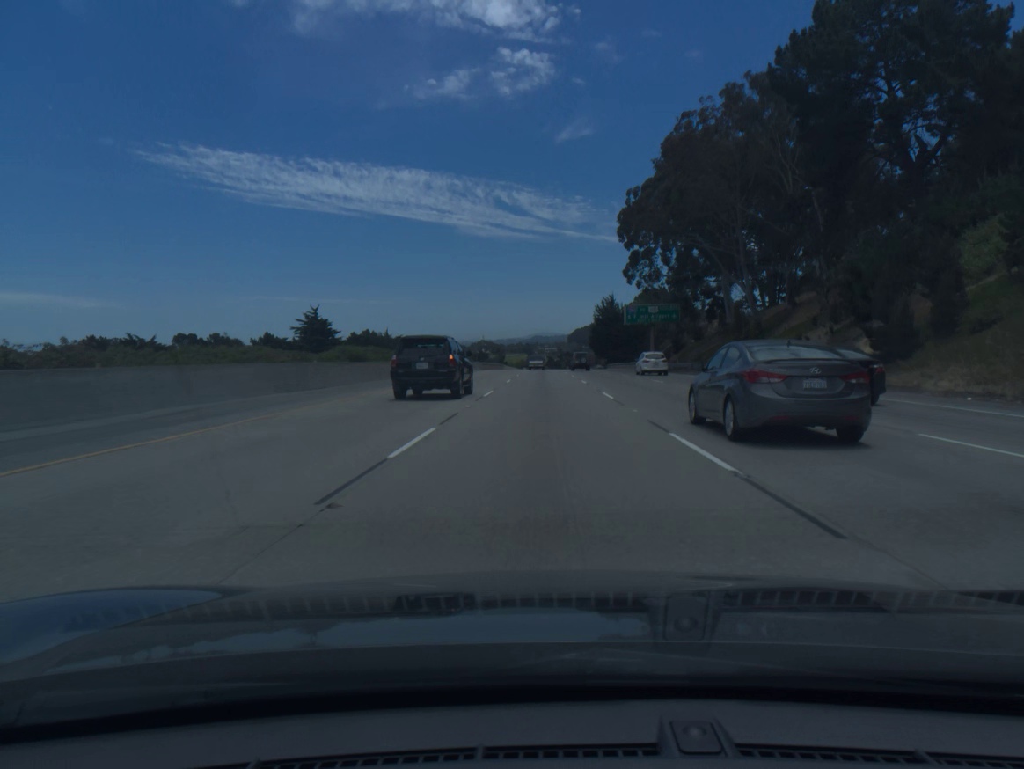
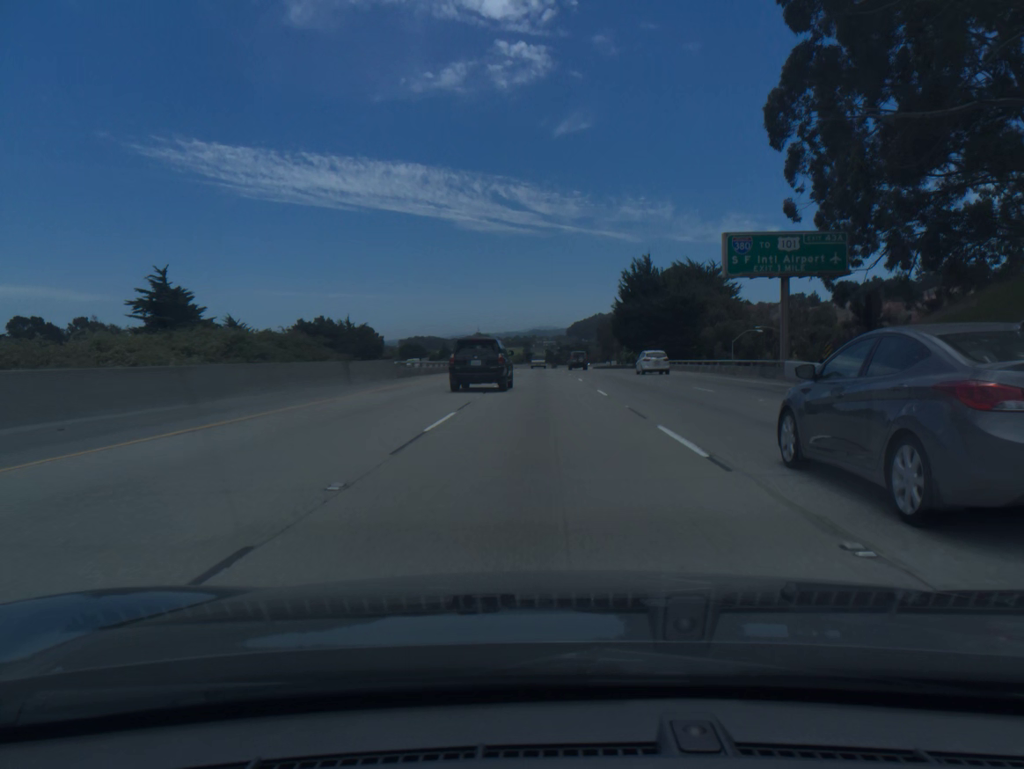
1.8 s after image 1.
(+0.3, +55.4) m; 0°
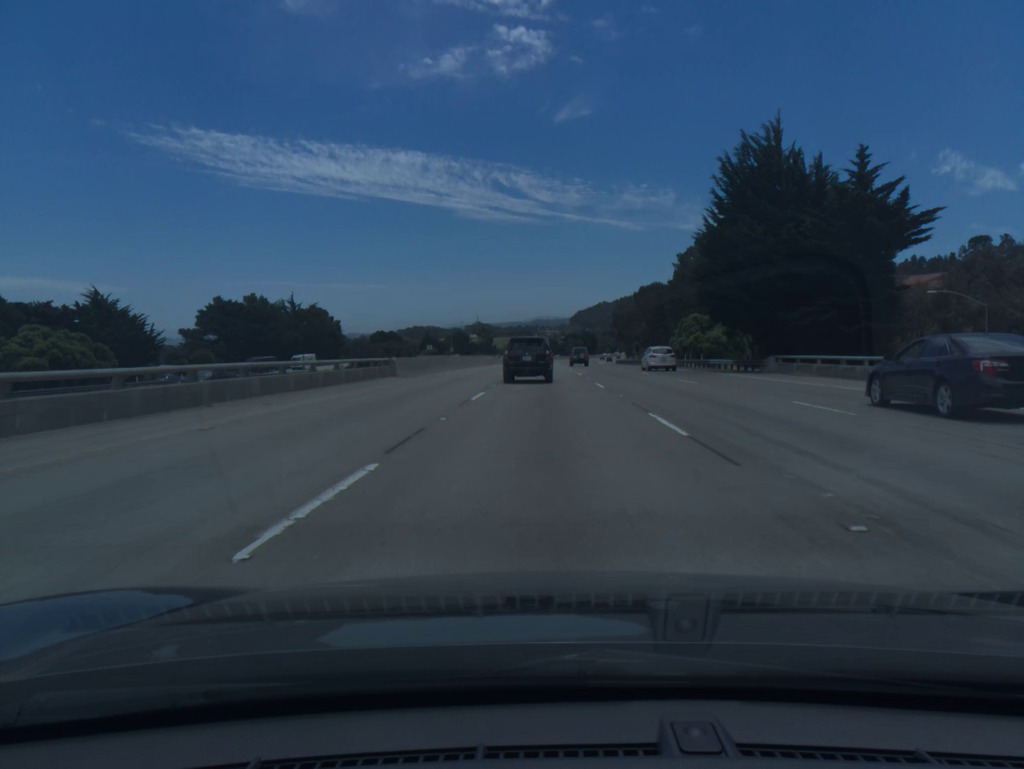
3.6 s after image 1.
(-0.1, +55.4) m; 0°
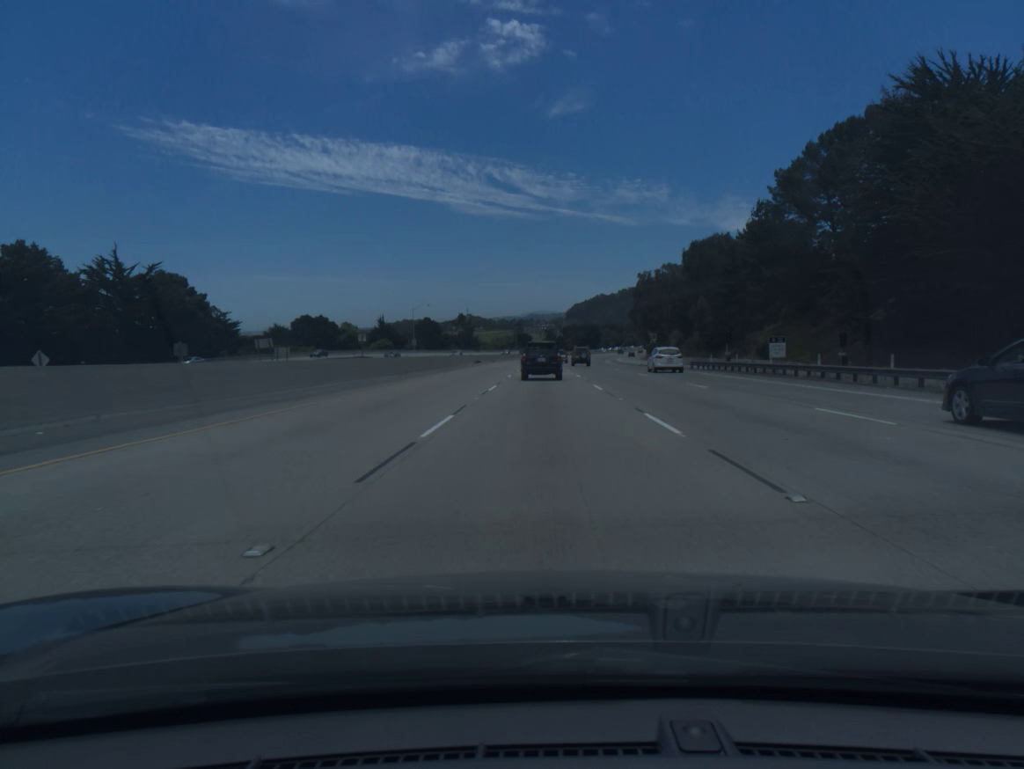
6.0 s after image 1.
(+0.1, +73.5) m; 0°
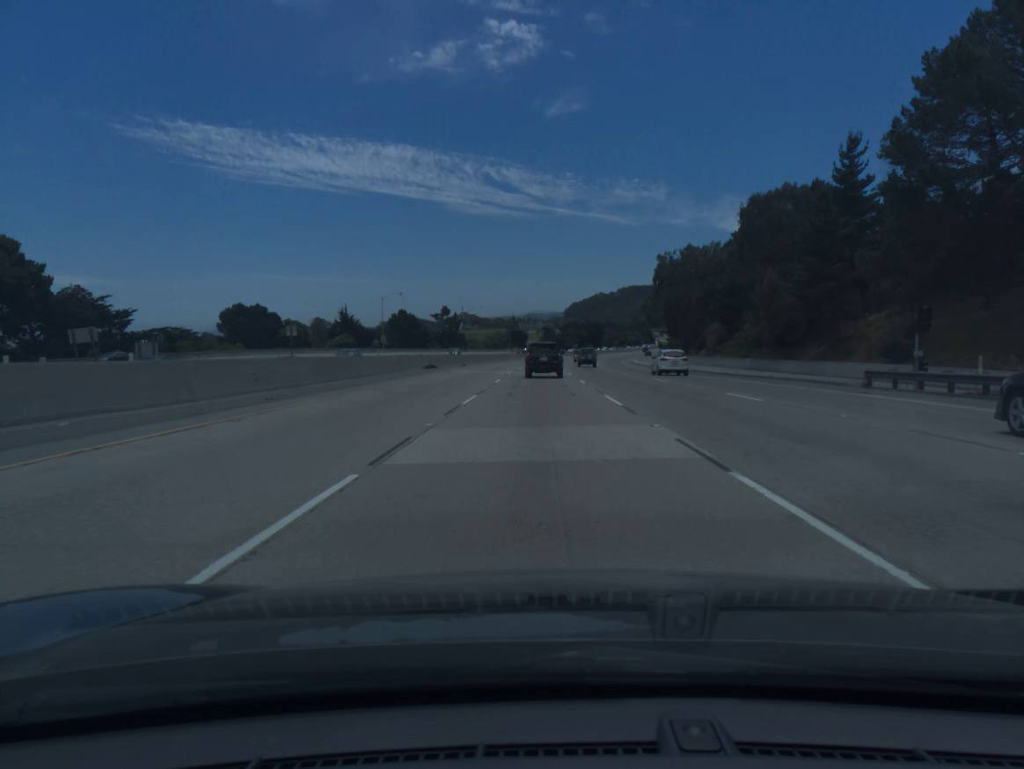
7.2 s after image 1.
(+0.1, +36.7) m; 0°
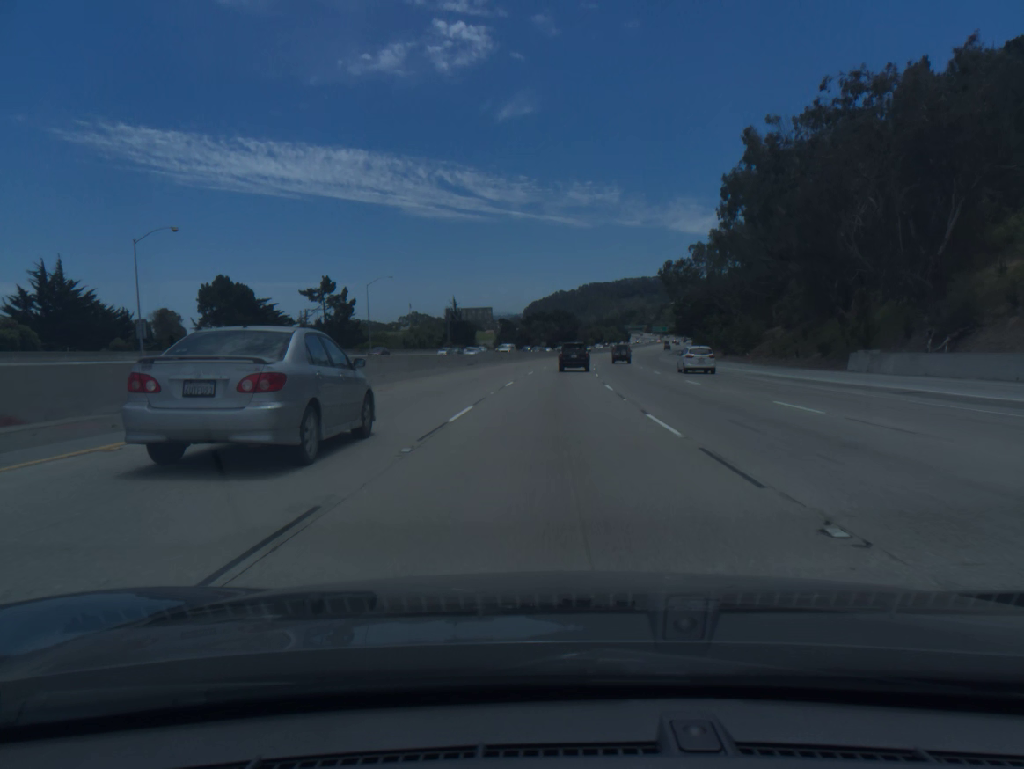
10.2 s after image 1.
(+0.9, +91.7) m; +3°
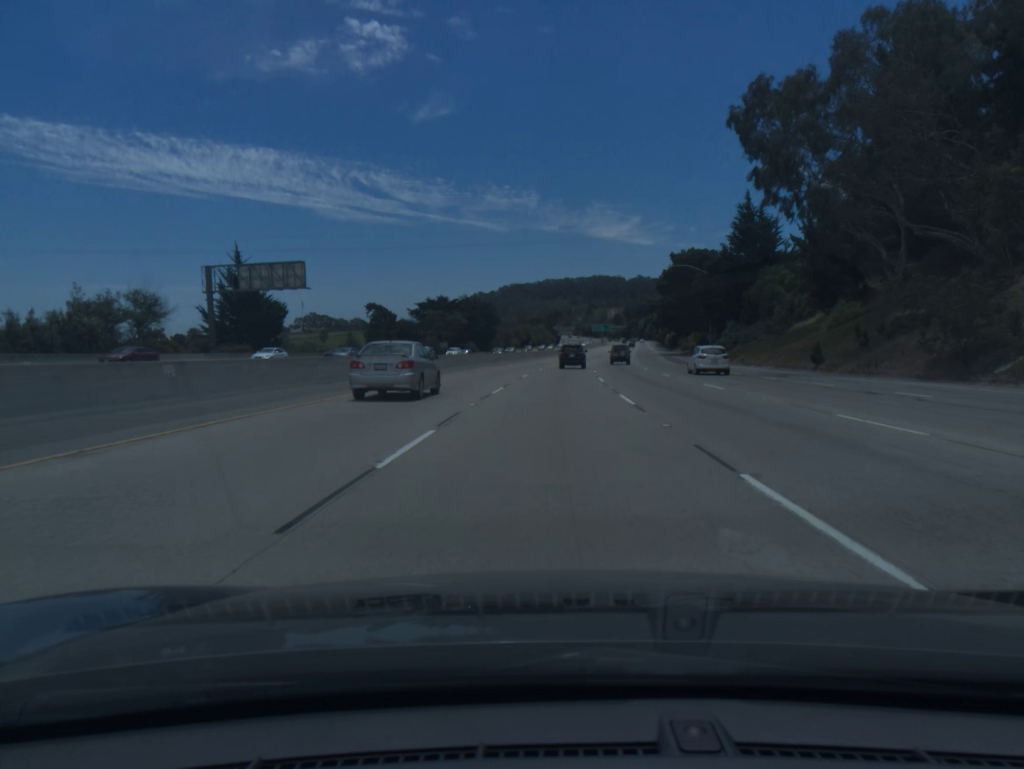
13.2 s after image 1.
(+4.9, +92.4) m; +6°
